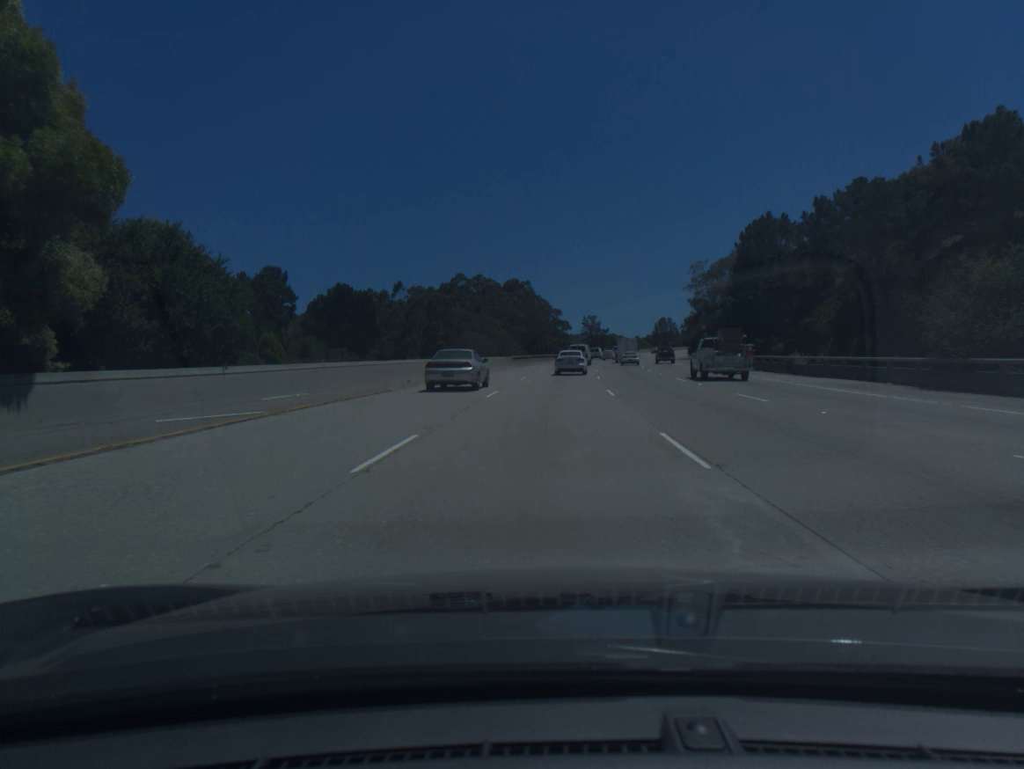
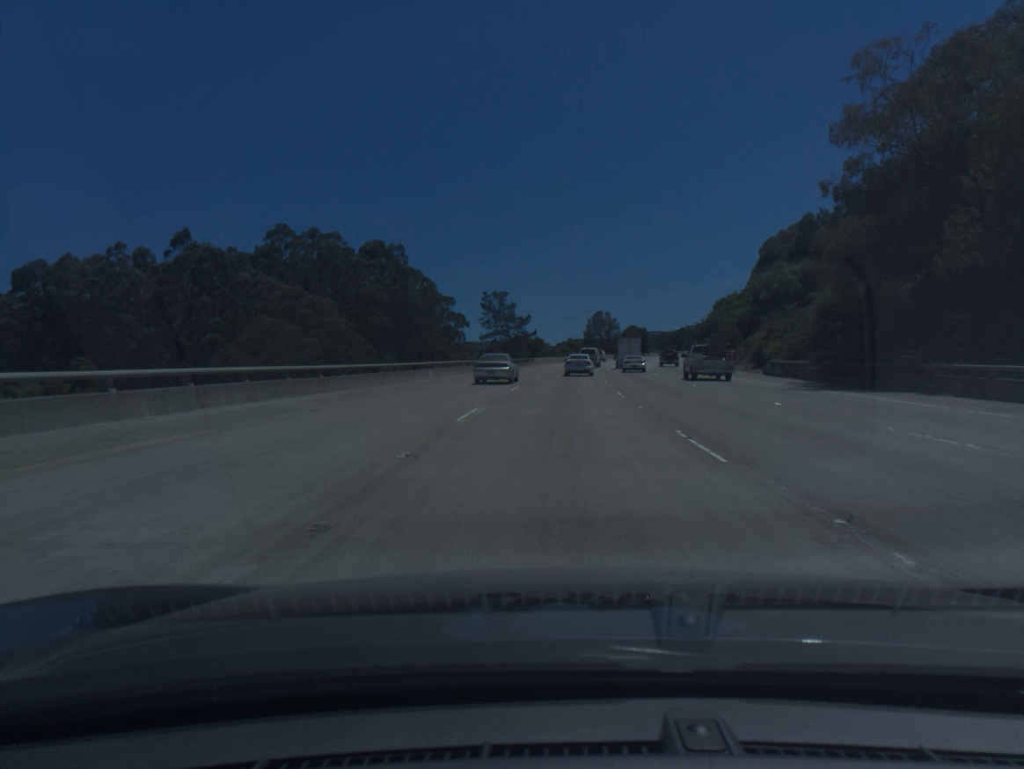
(+4.6, +86.9) m; +7°
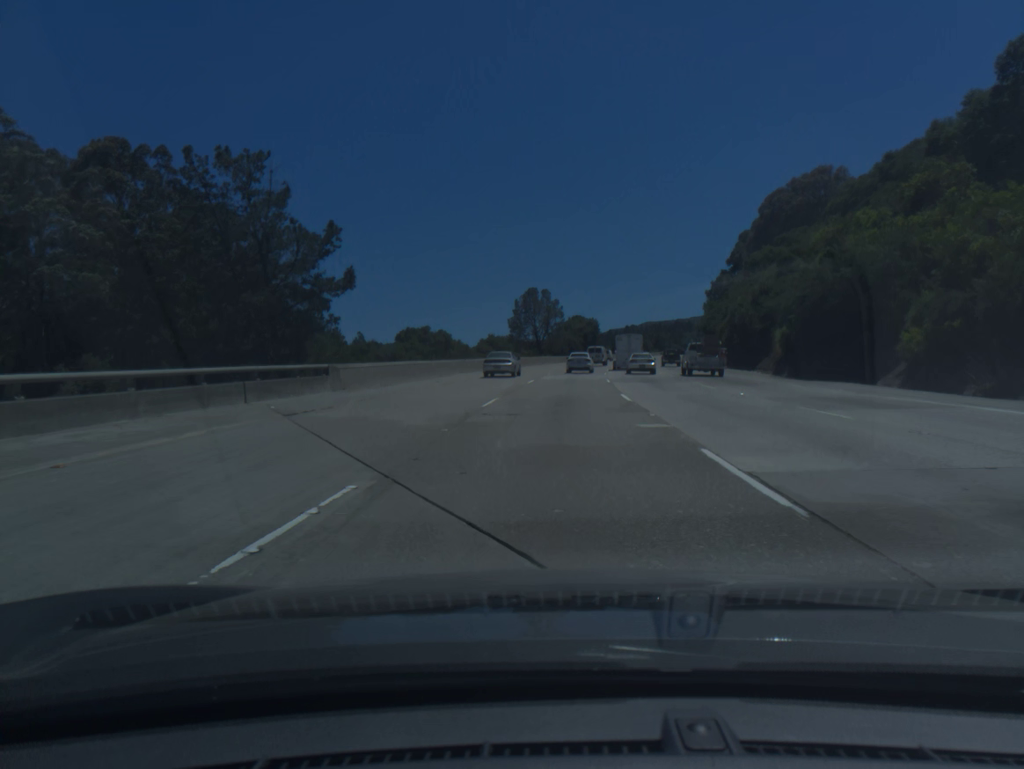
(+3.4, +69.2) m; +5°
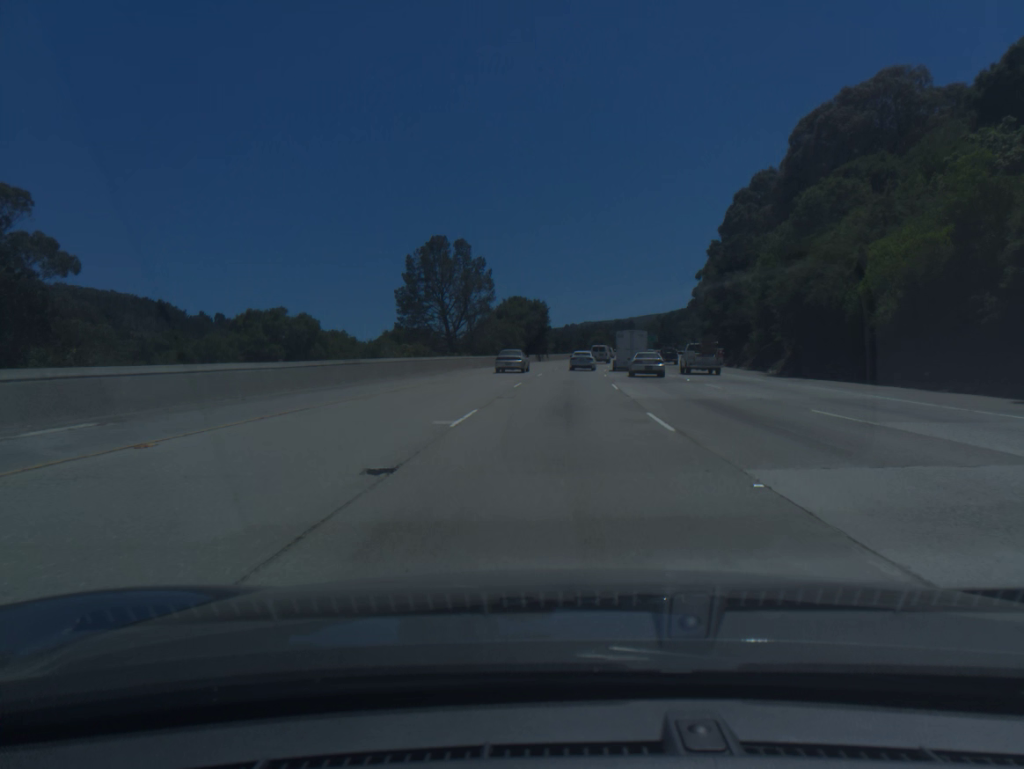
(+1.9, +51.9) m; +4°
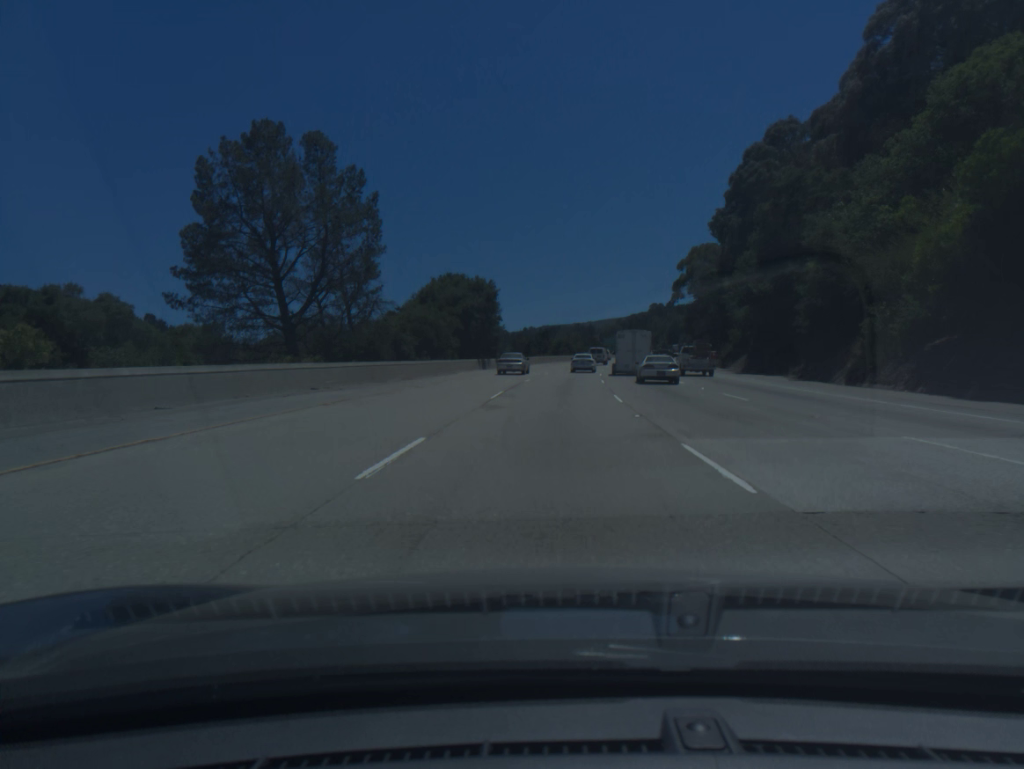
(+1.0, +34.6) m; +3°
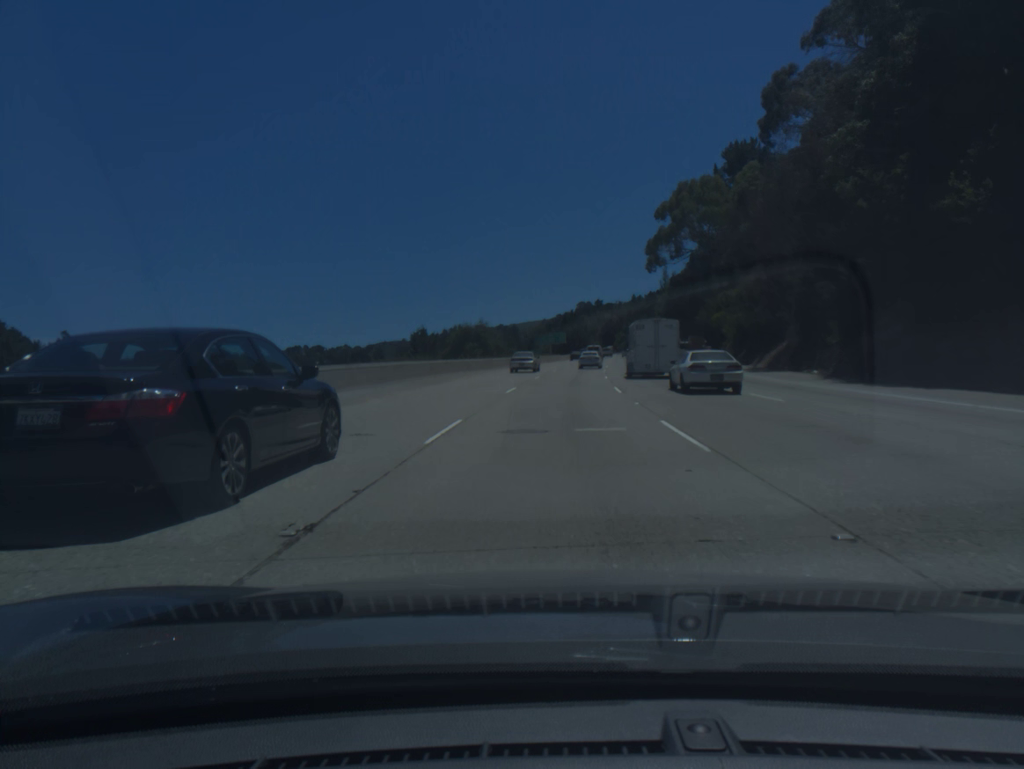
(+3.4, +69.6) m; +6°
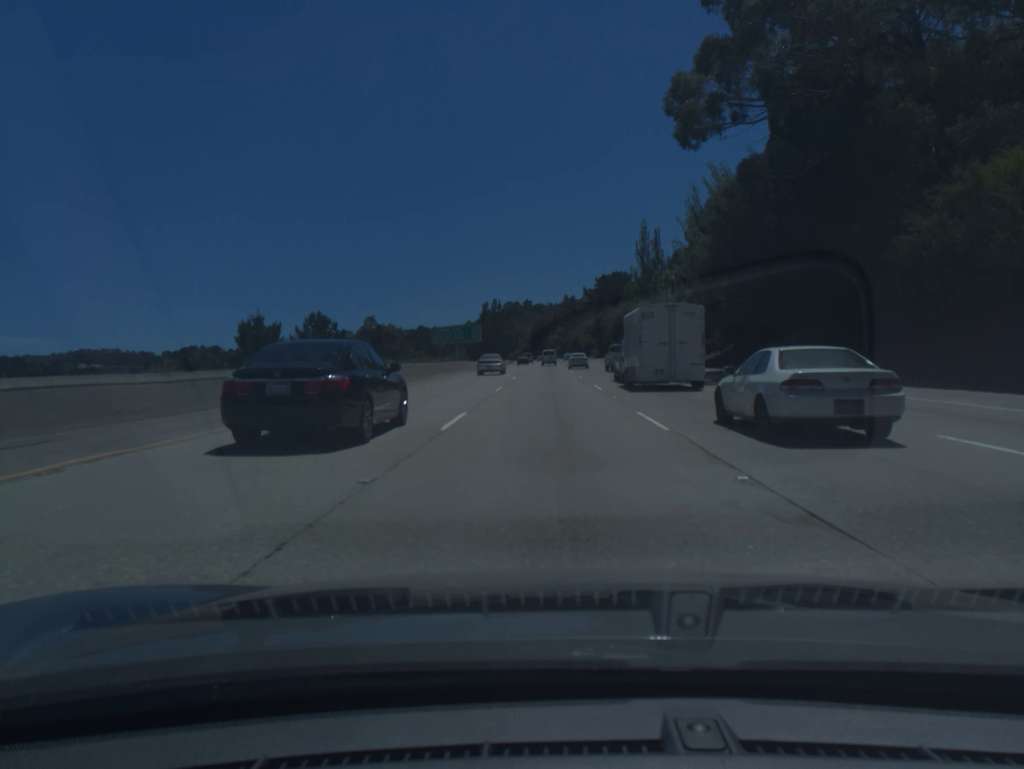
(+3.8, +70.8) m; +6°
